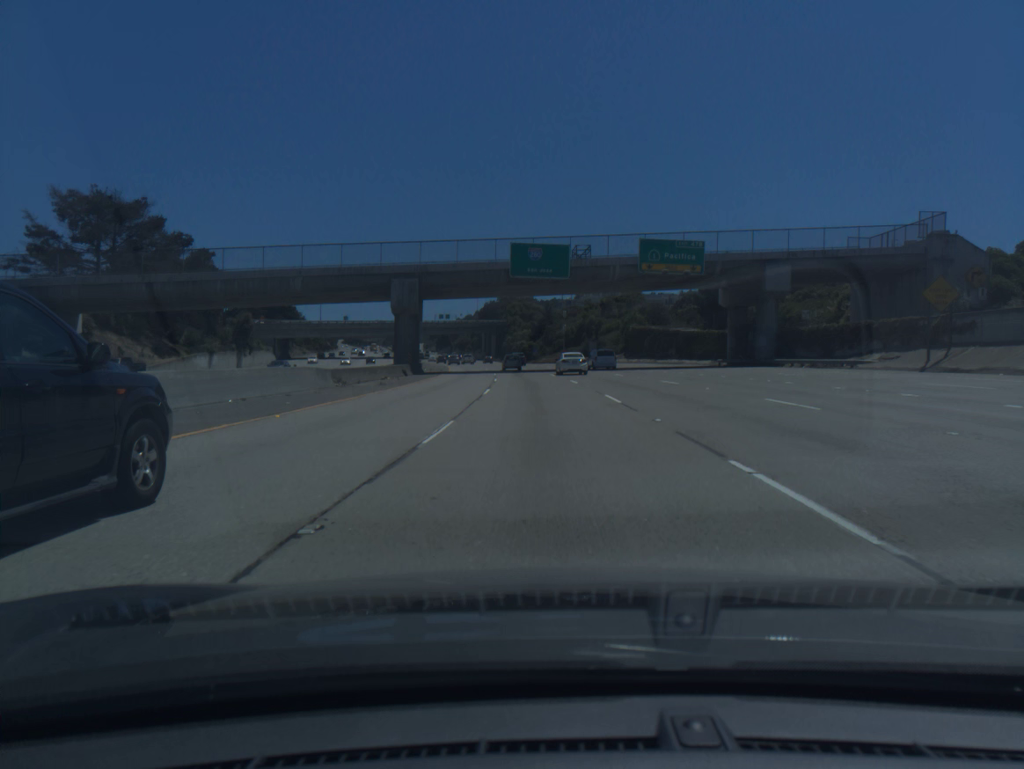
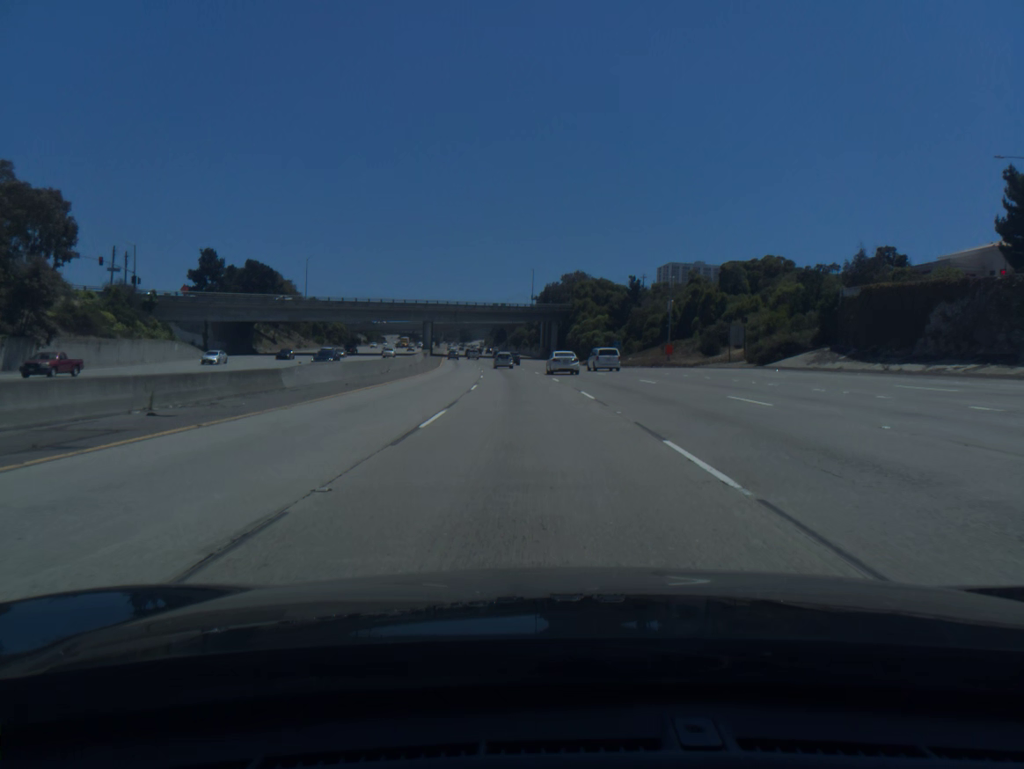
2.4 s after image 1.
(-2.5, +70.9) m; -5°
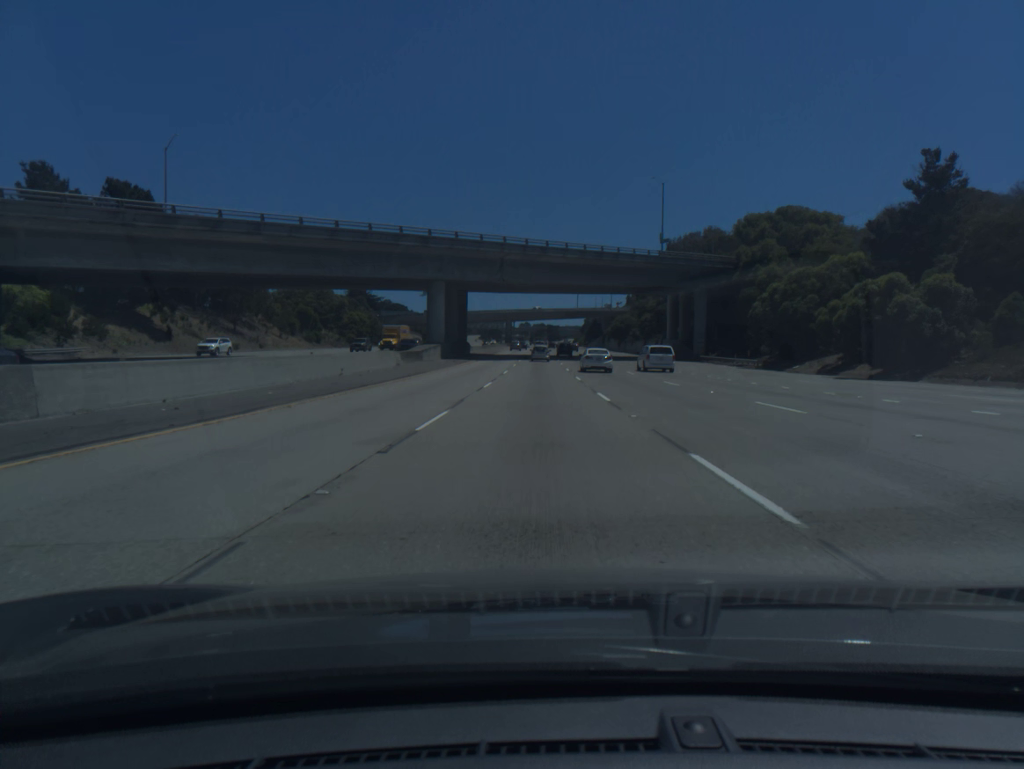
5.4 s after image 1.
(-5.6, +88.5) m; -7°
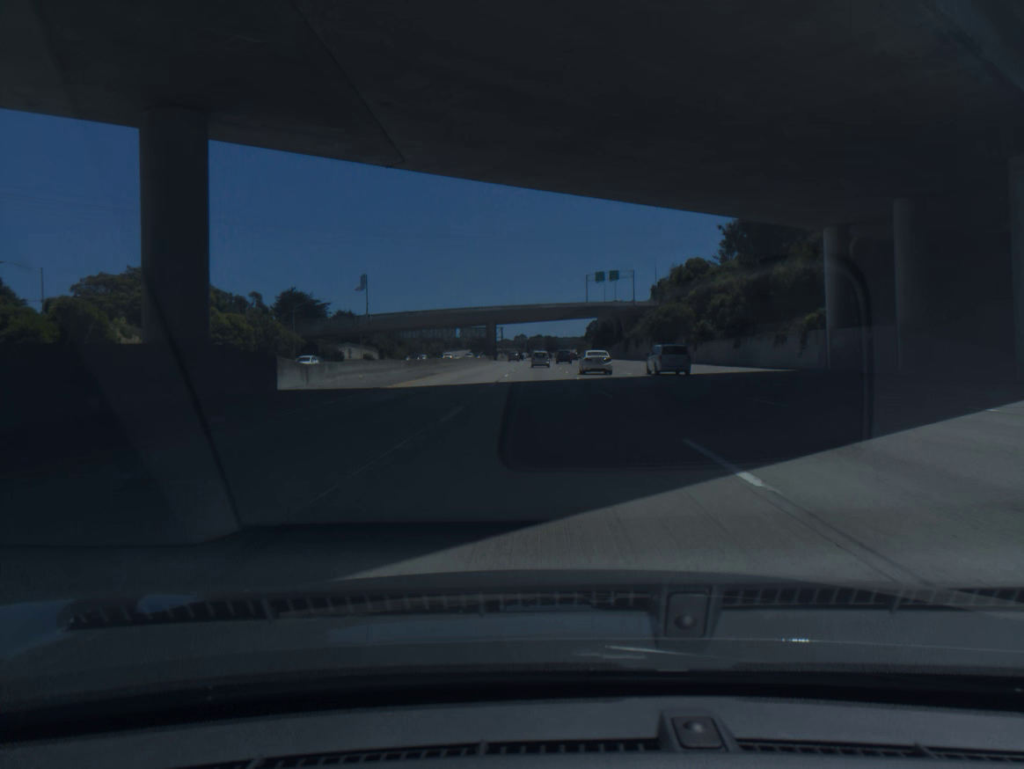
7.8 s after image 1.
(-0.4, +71.4) m; 0°
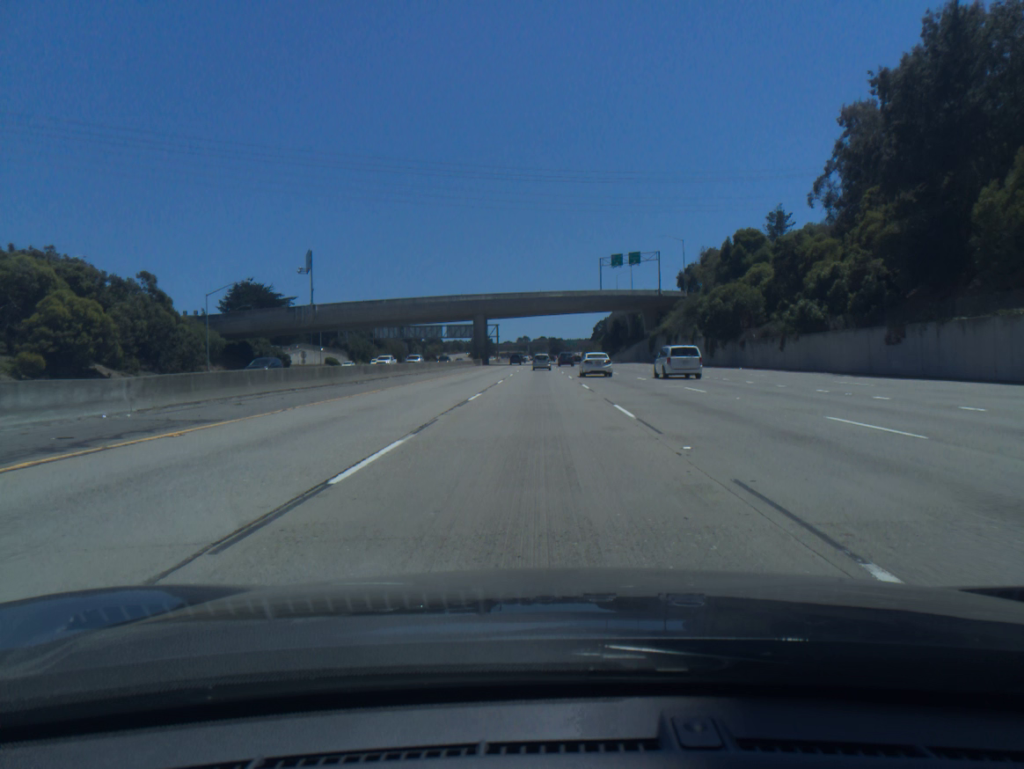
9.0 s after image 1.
(-0.1, +35.7) m; 0°
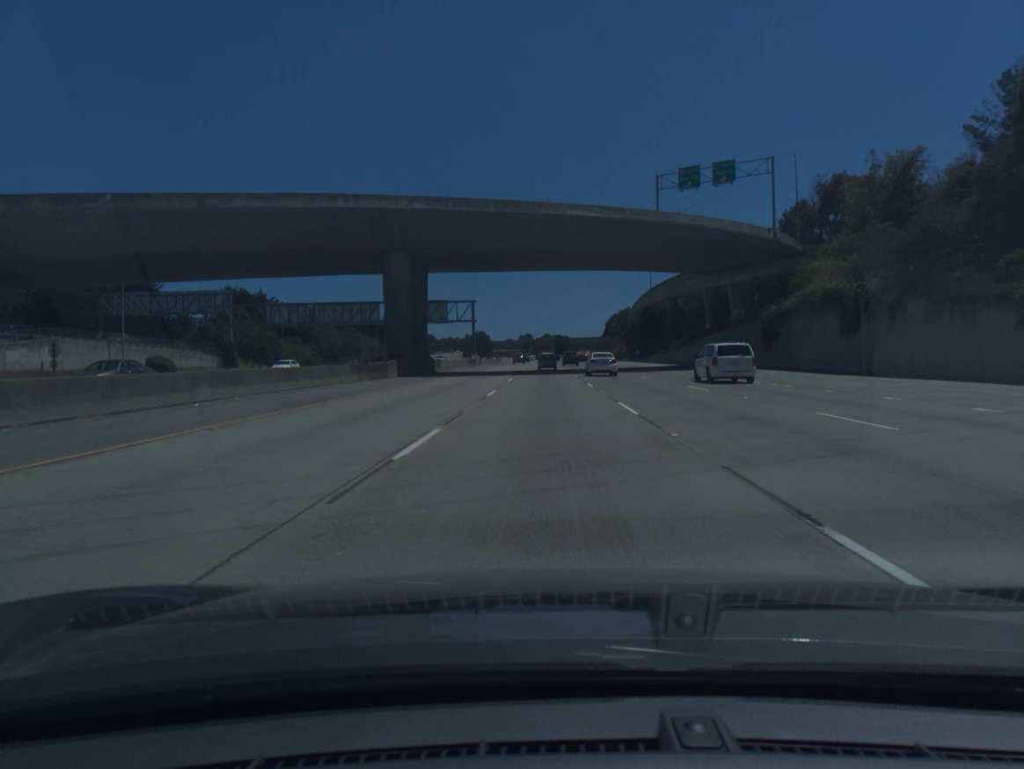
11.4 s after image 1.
(-0.5, +71.7) m; 0°
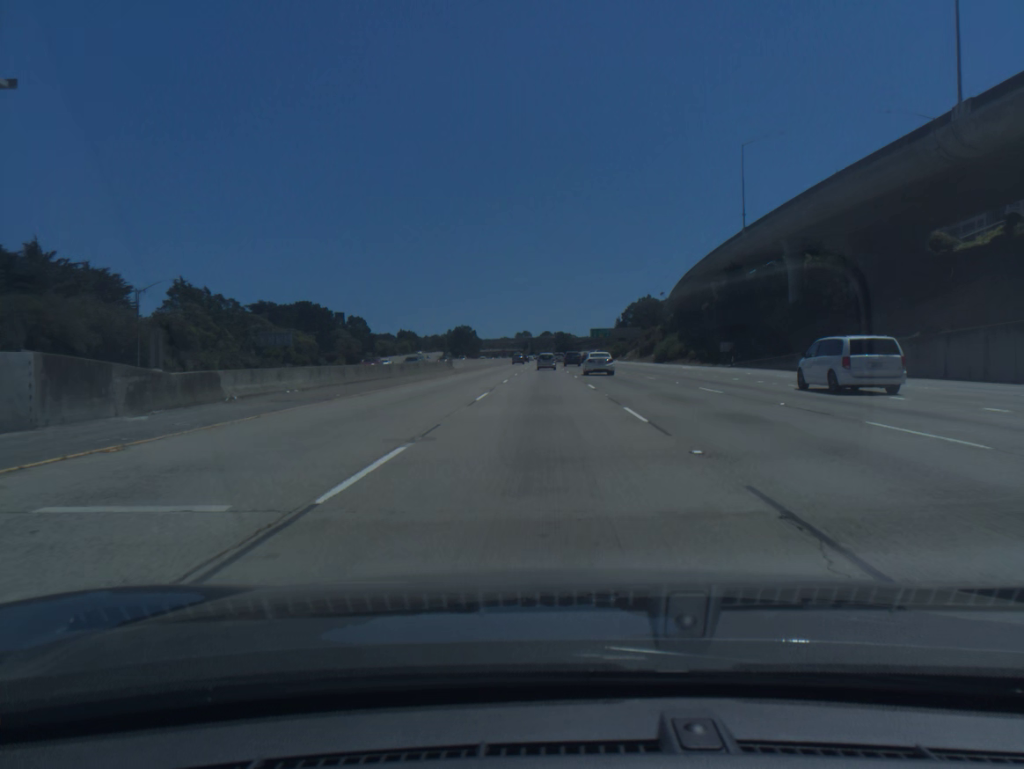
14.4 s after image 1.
(+0.5, +90.1) m; 0°
